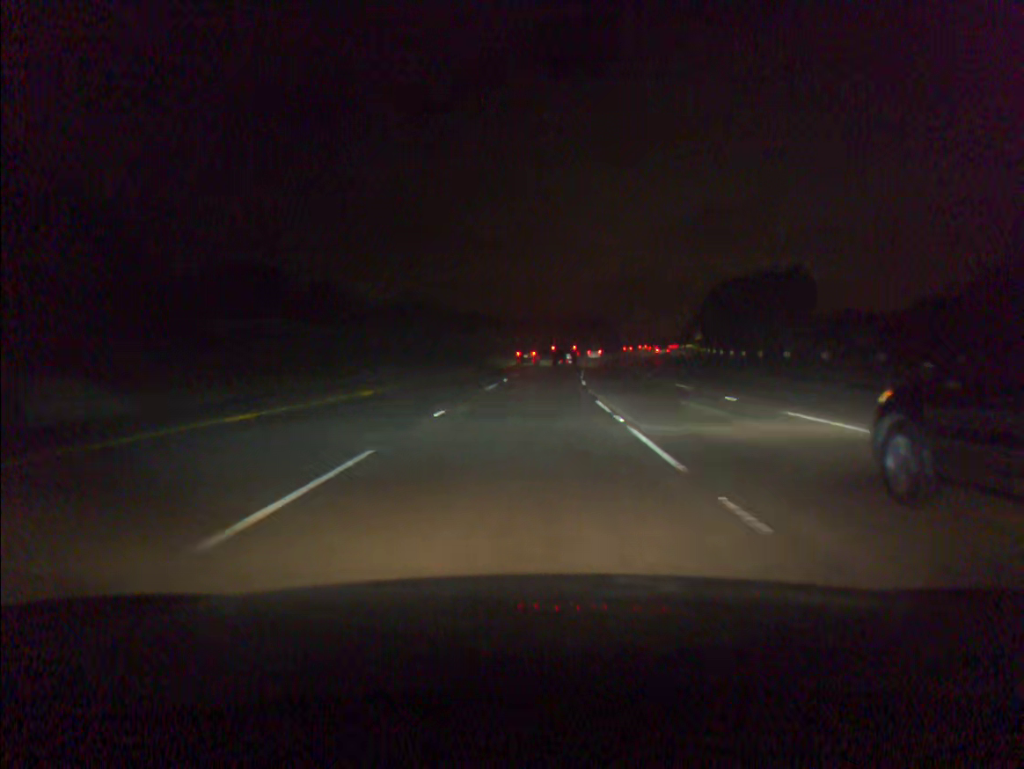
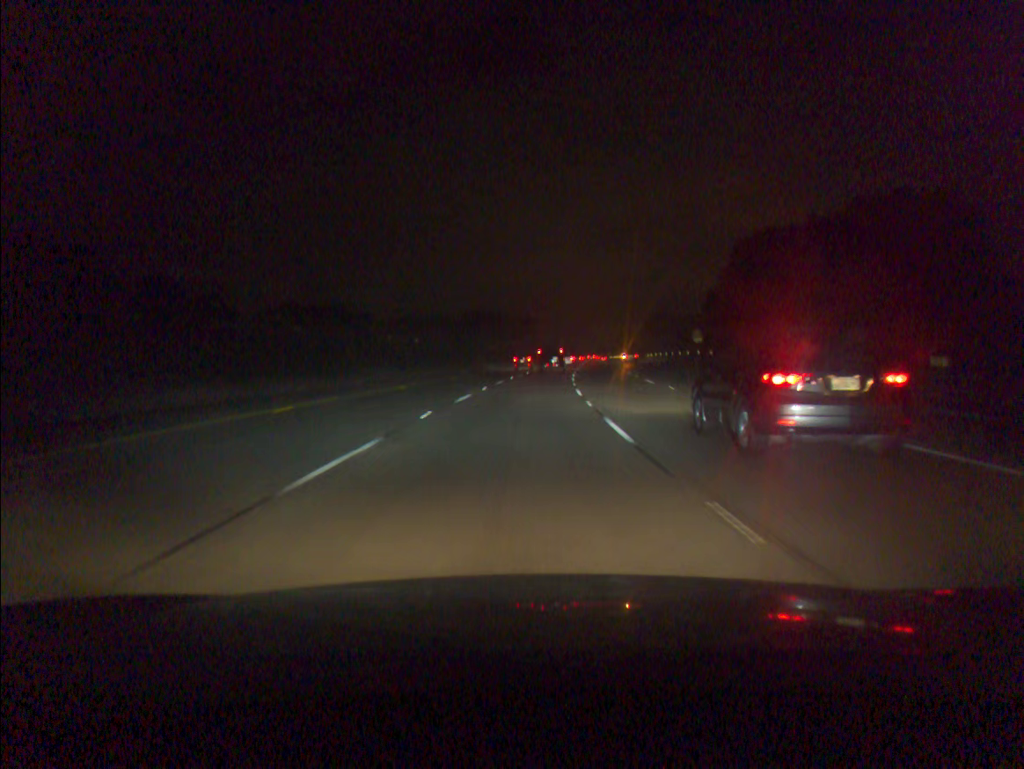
(+3.8, +64.1) m; +6°
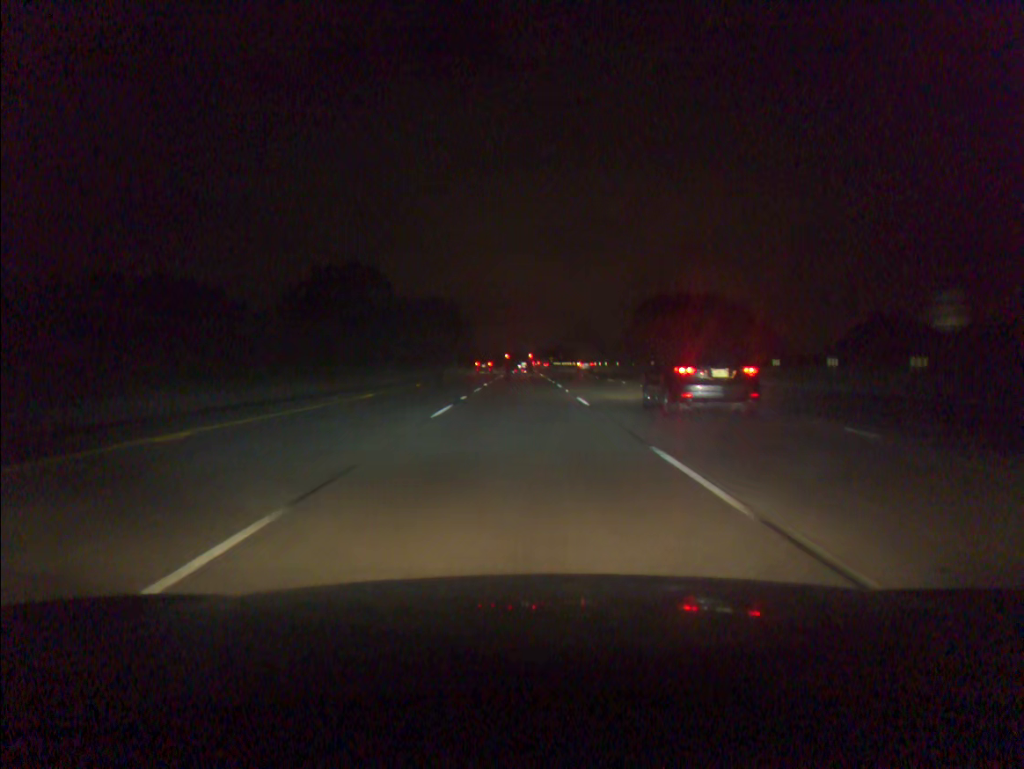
(+2.8, +63.4) m; +5°
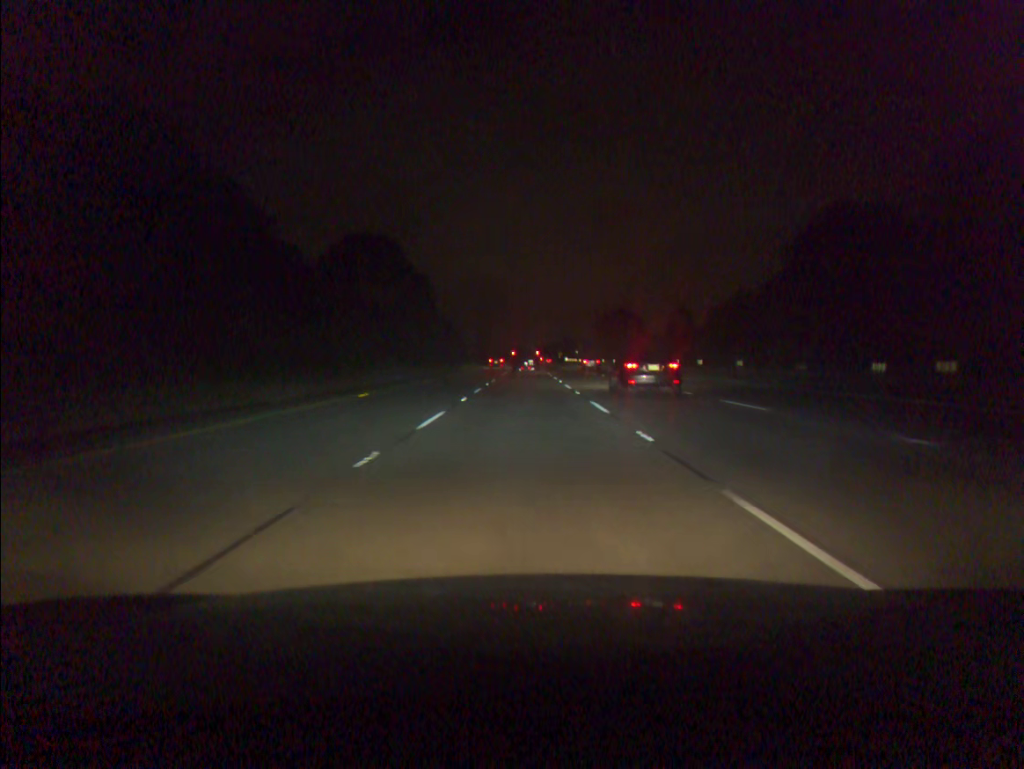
(+0.3, +61.6) m; 0°
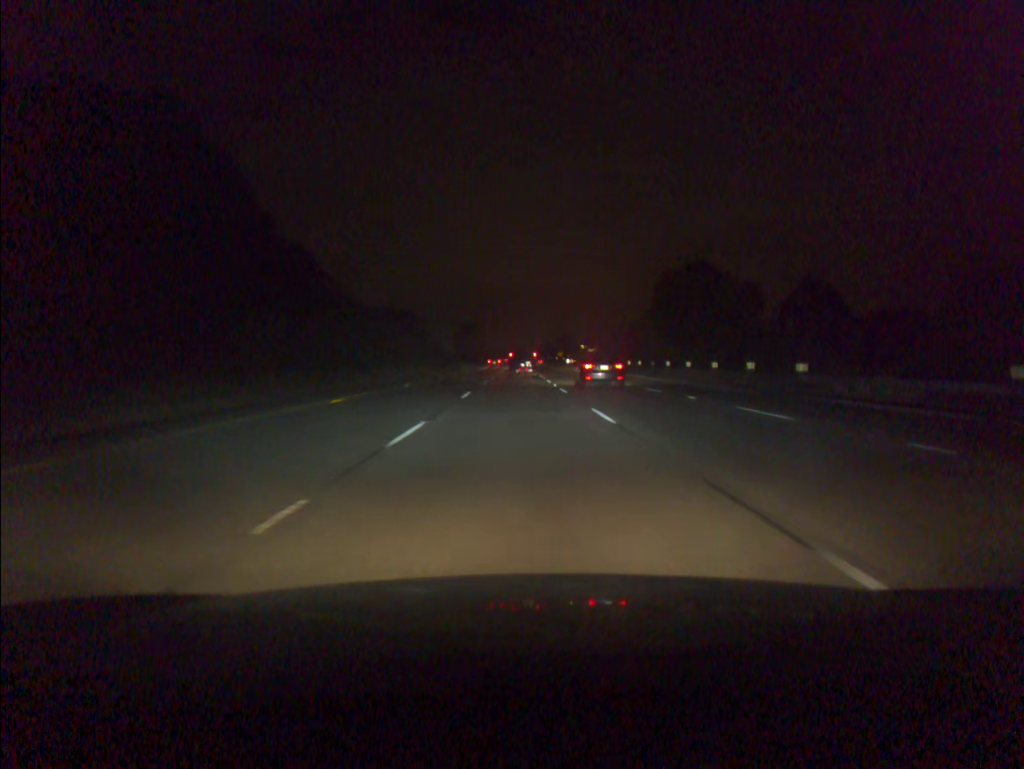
(+0.4, +60.8) m; +1°
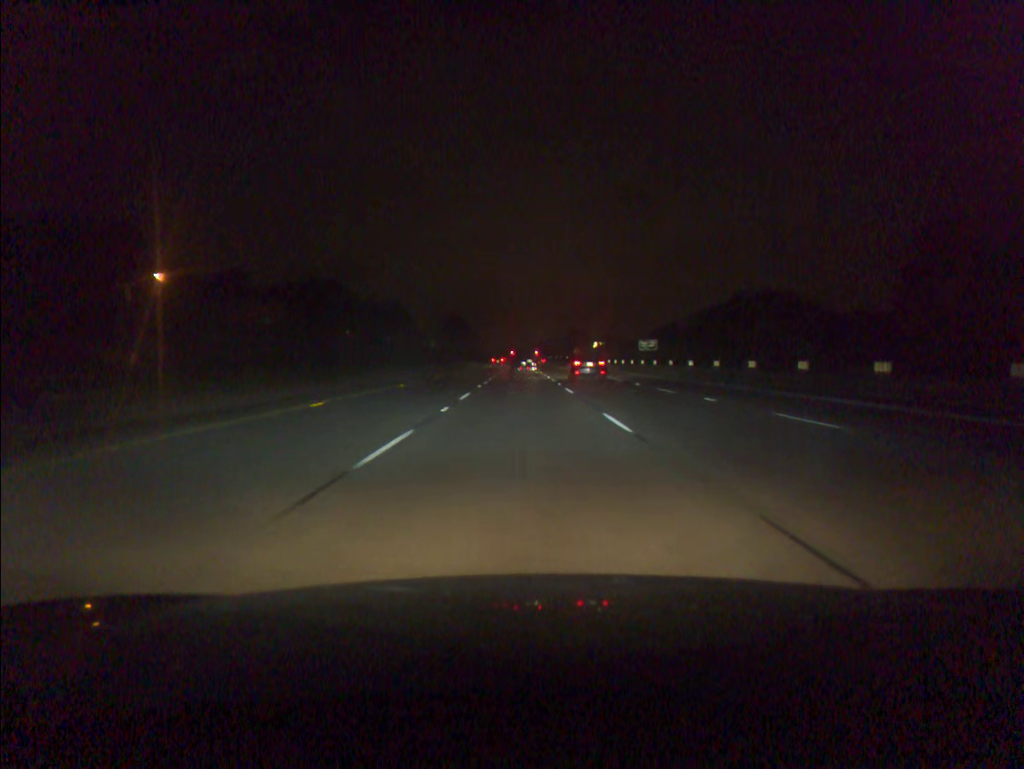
(-0.2, +60.7) m; 0°
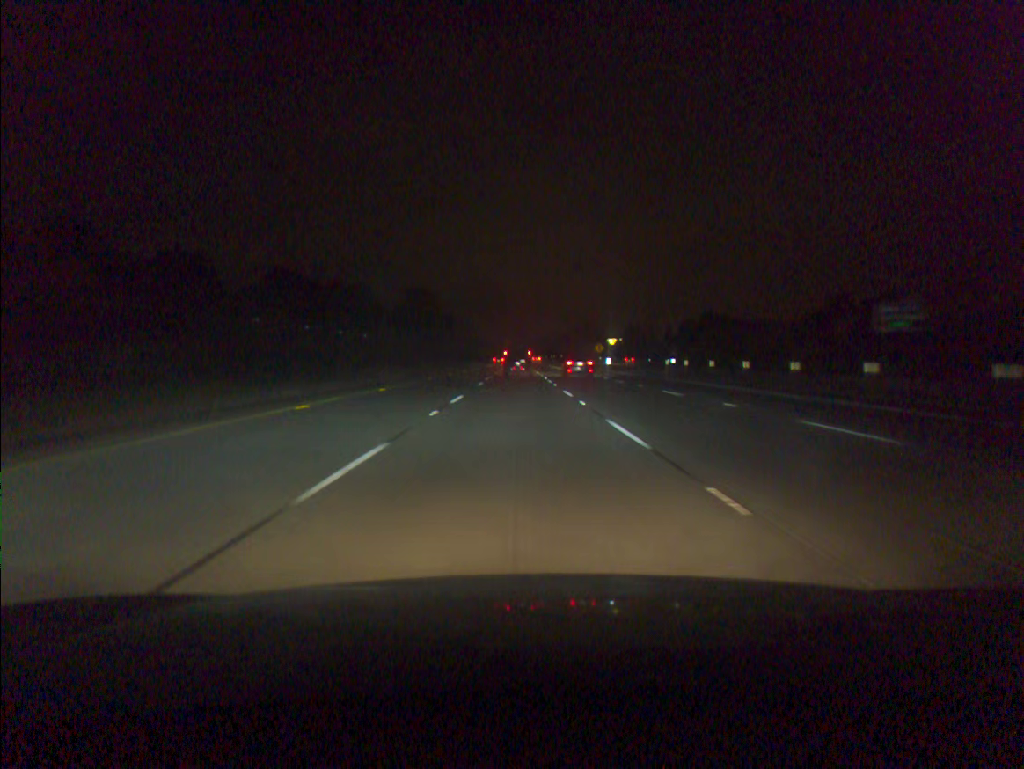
(+0.1, +60.3) m; 0°
